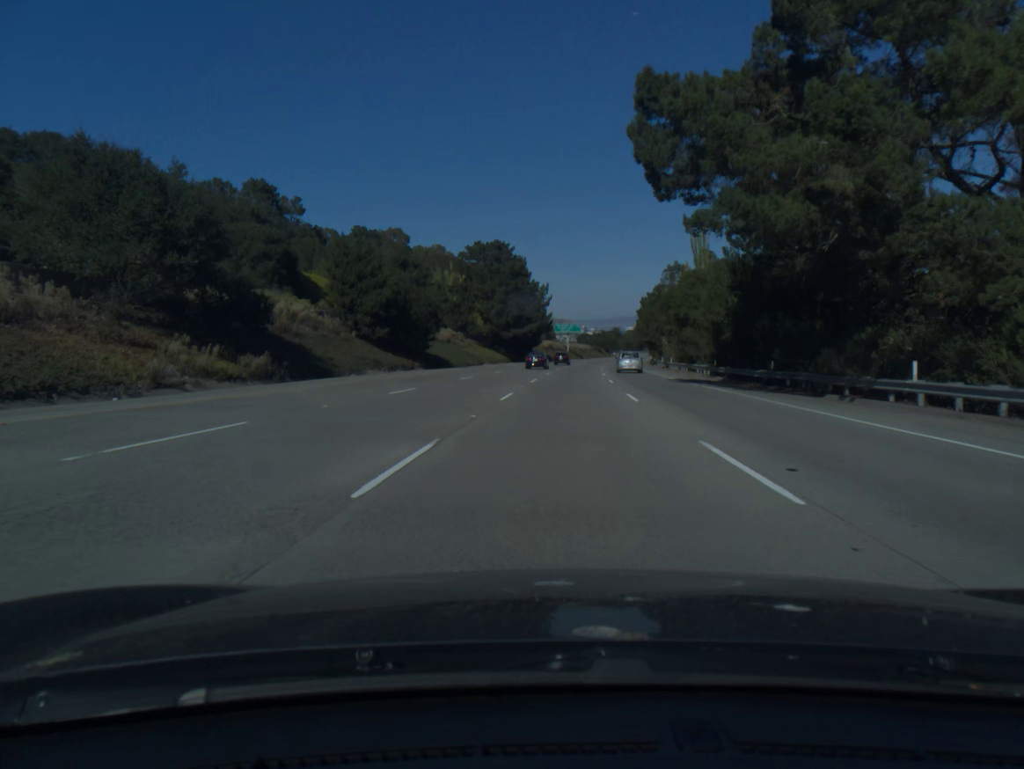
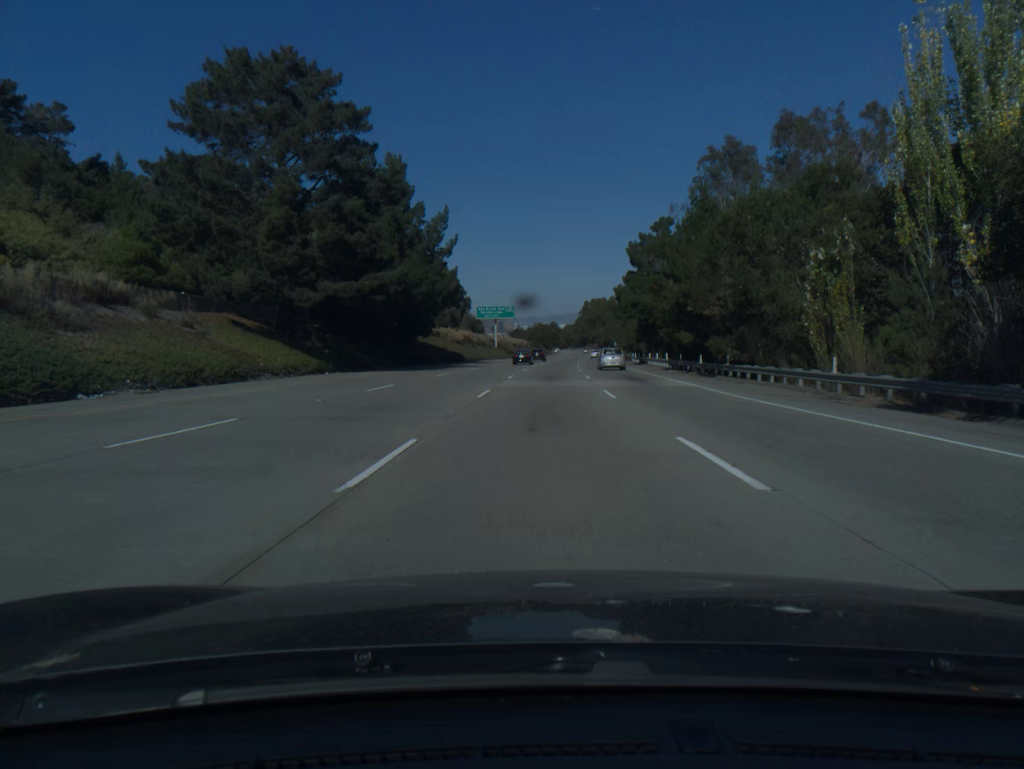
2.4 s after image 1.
(+3.6, +72.2) m; +5°
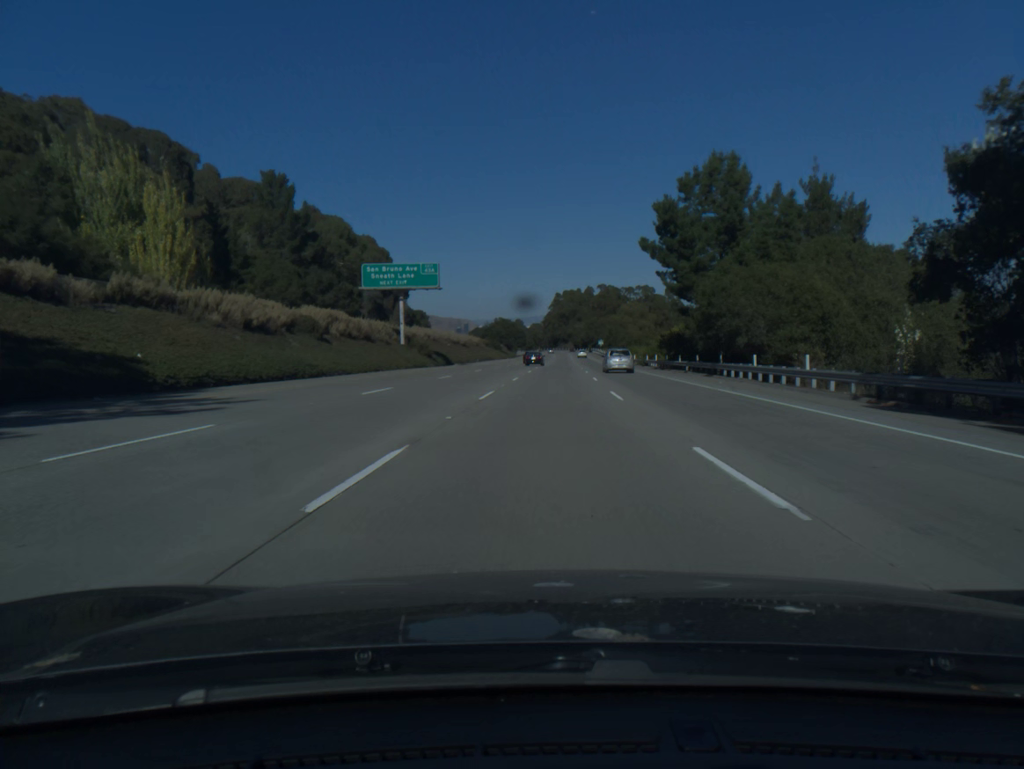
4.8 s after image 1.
(+1.6, +74.0) m; +3°
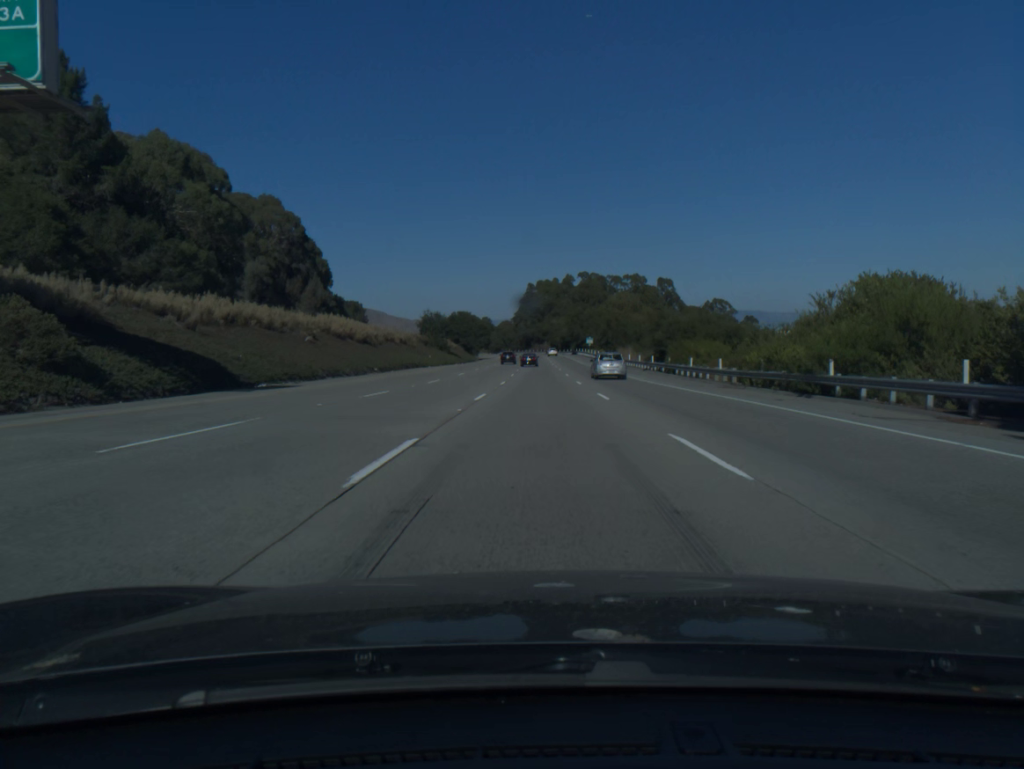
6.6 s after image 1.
(+1.1, +56.7) m; +2°
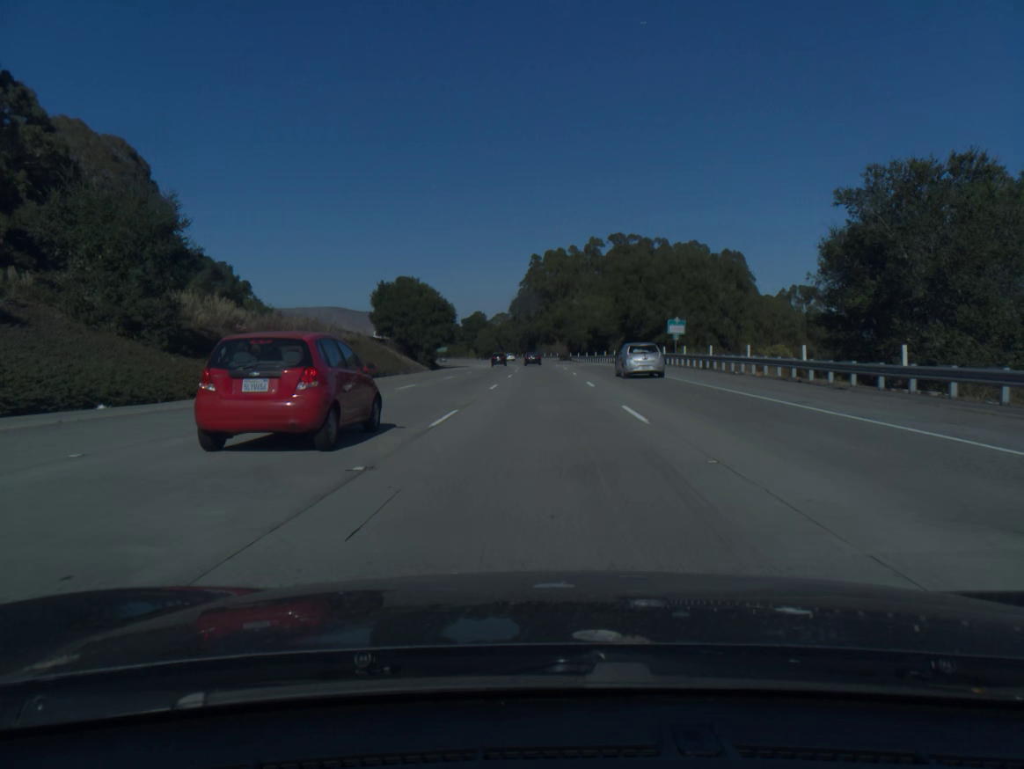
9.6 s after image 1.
(-0.3, +96.3) m; -1°
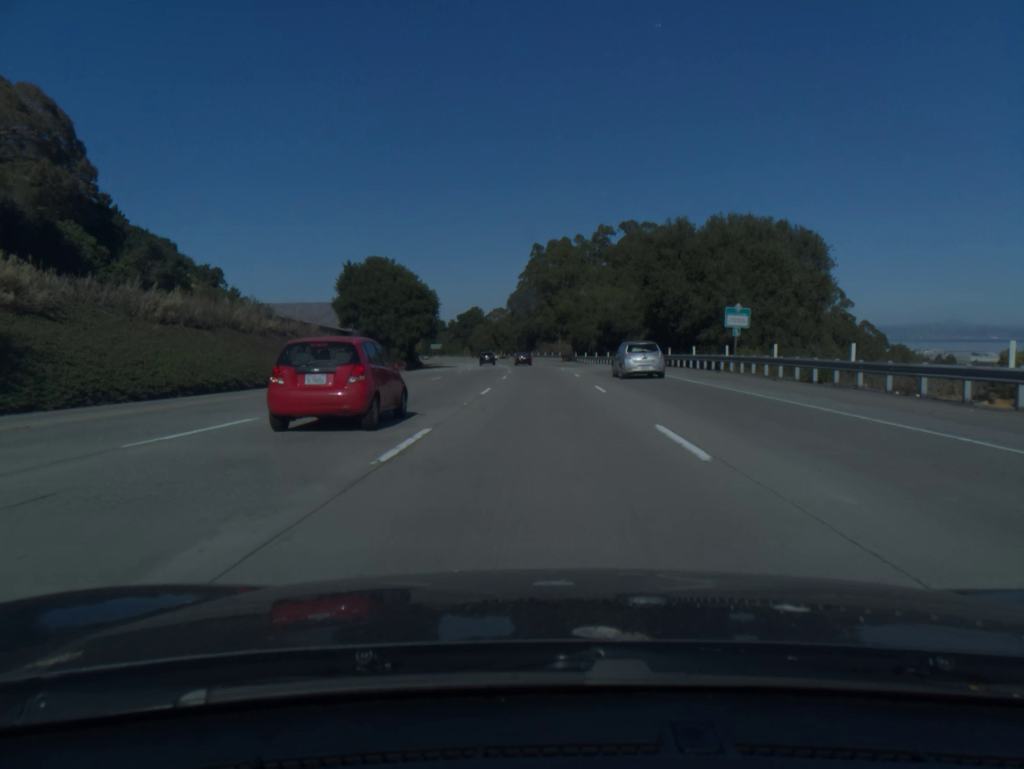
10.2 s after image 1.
(0.0, +19.3) m; 0°
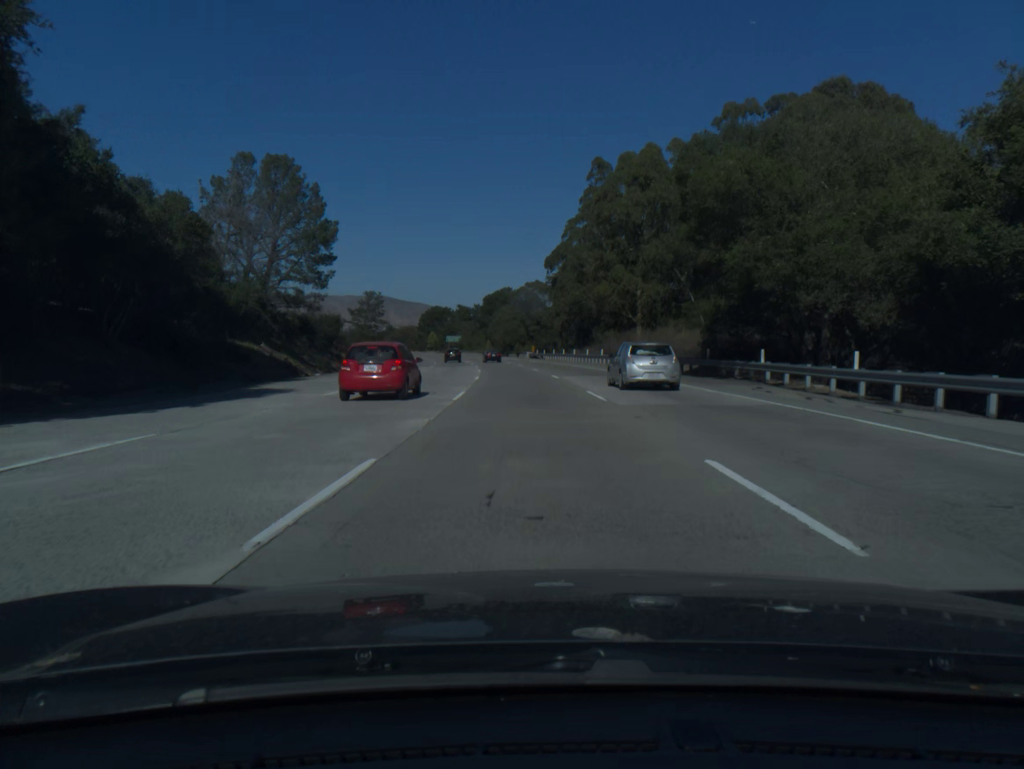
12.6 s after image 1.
(-1.3, +77.1) m; -3°
